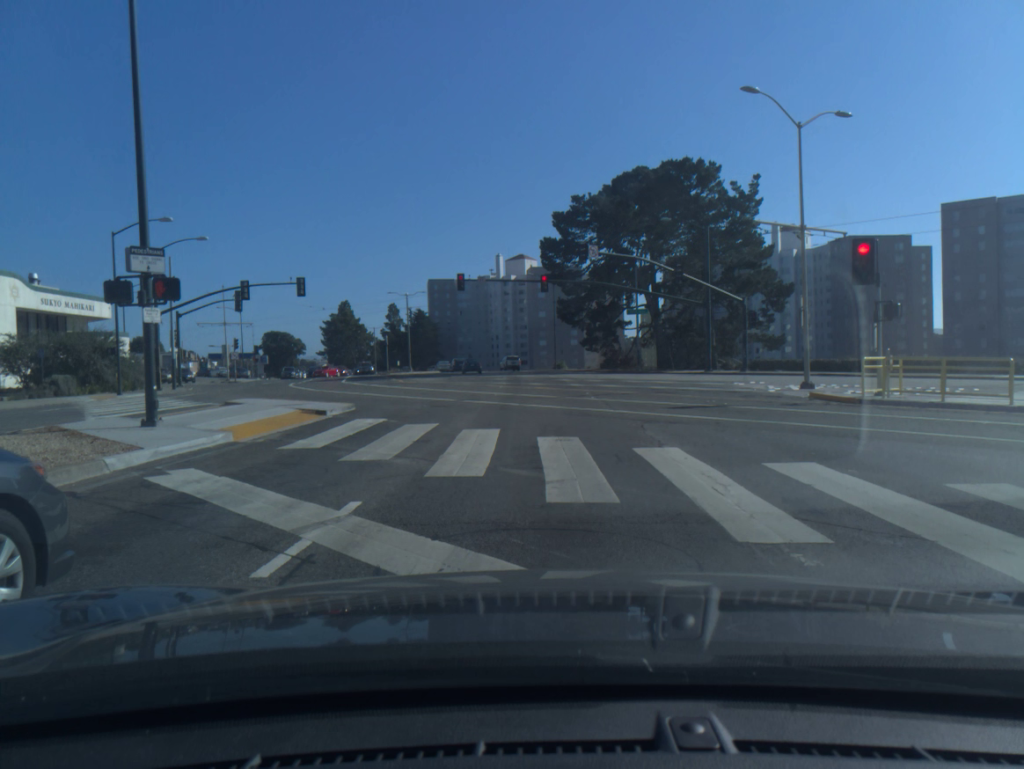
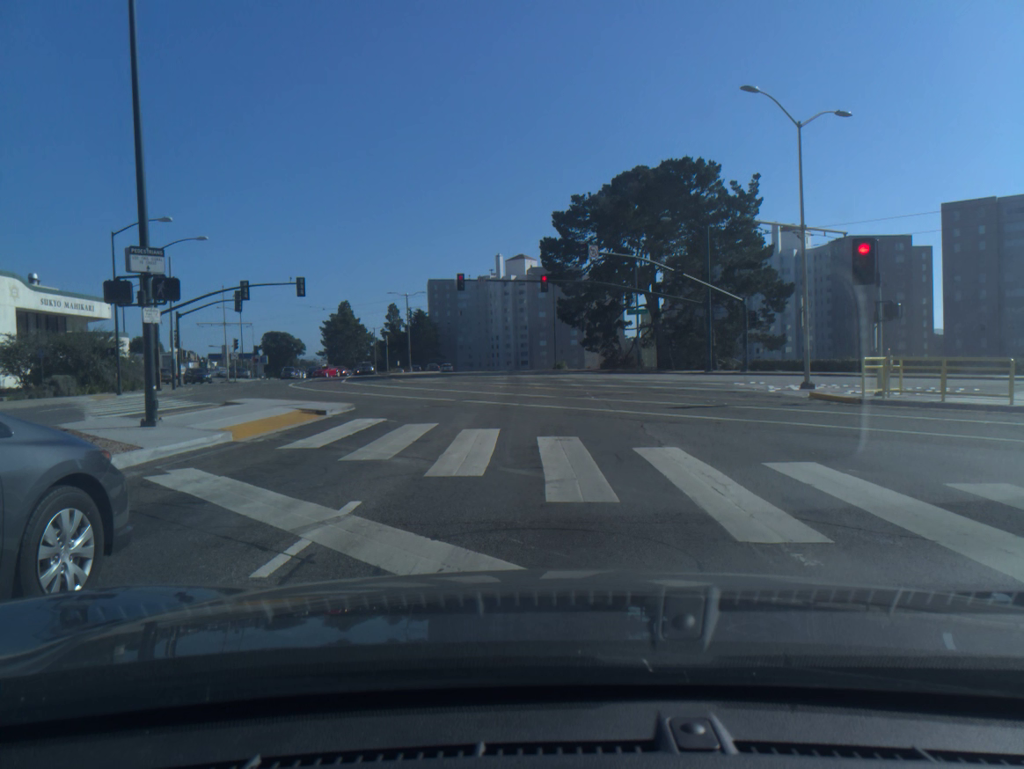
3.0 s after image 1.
(0.0, 0.0) m; 0°
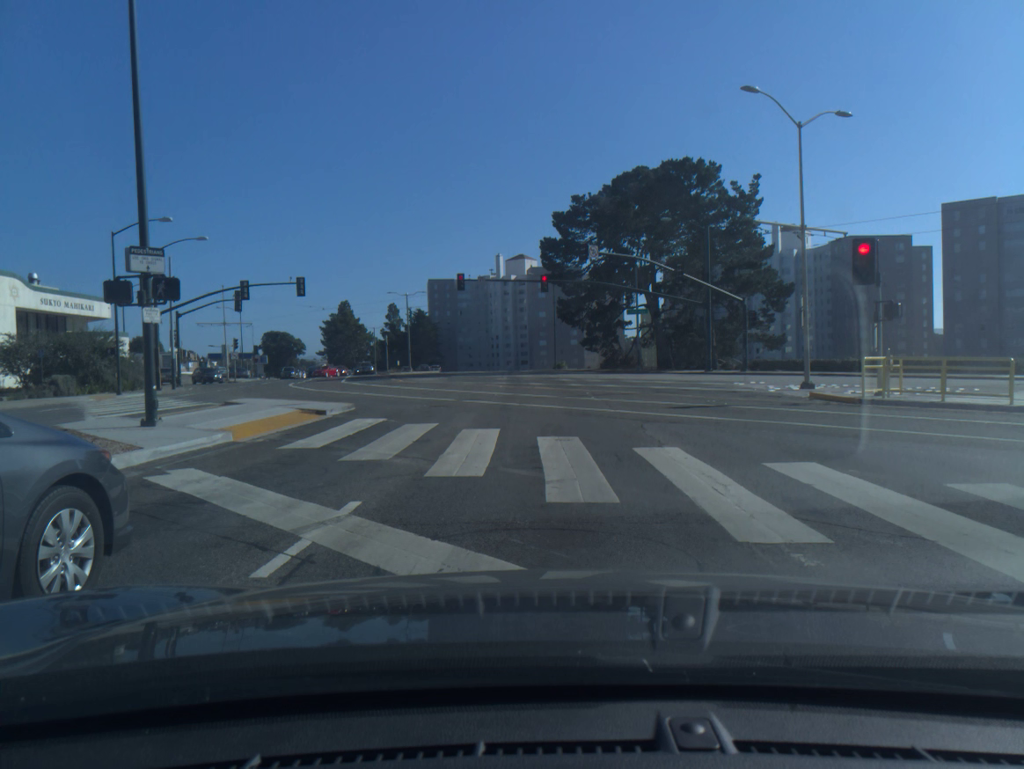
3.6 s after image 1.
(0.0, 0.0) m; 0°
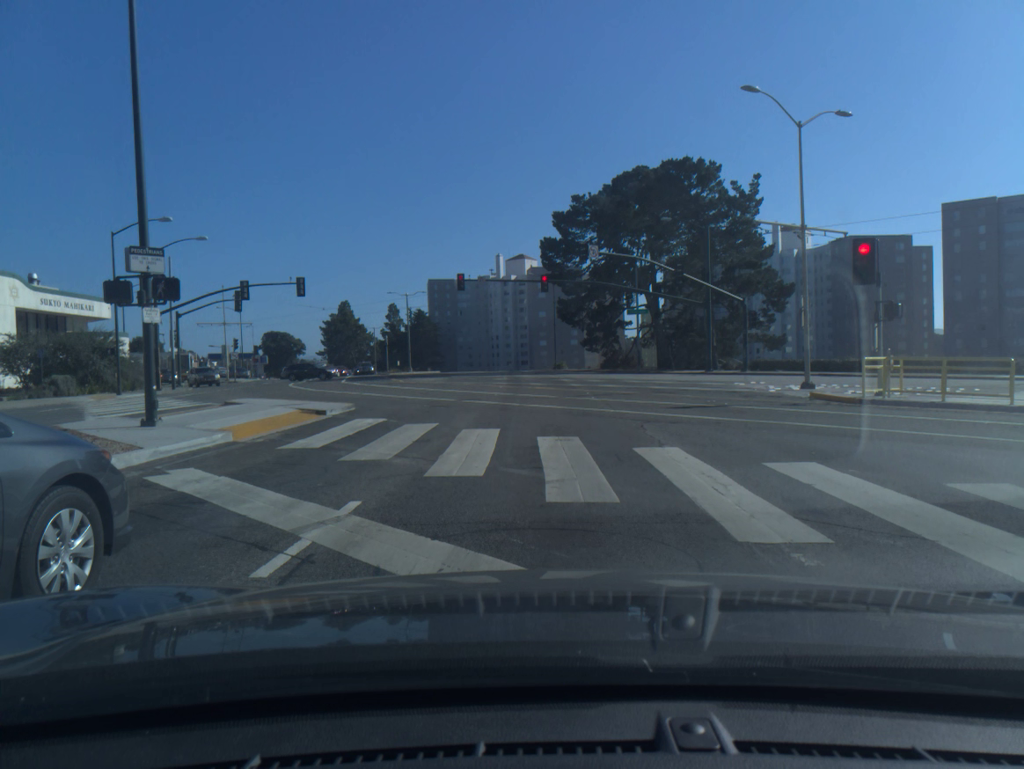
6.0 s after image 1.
(0.0, 0.0) m; 0°
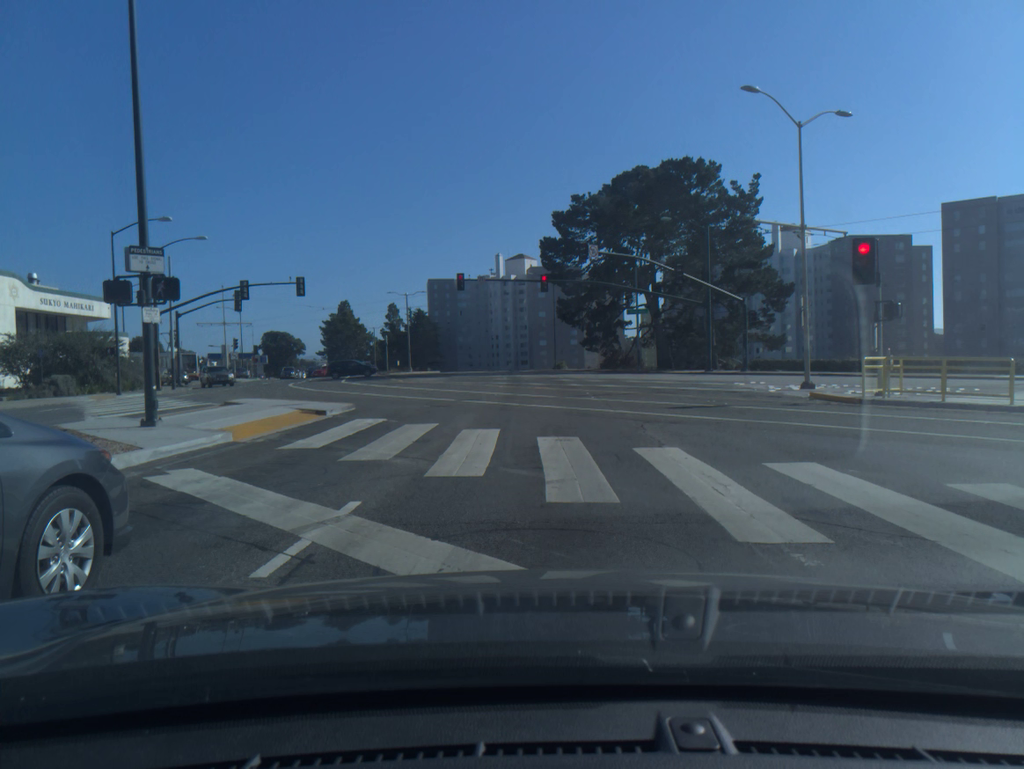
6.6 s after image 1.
(0.0, 0.0) m; 0°
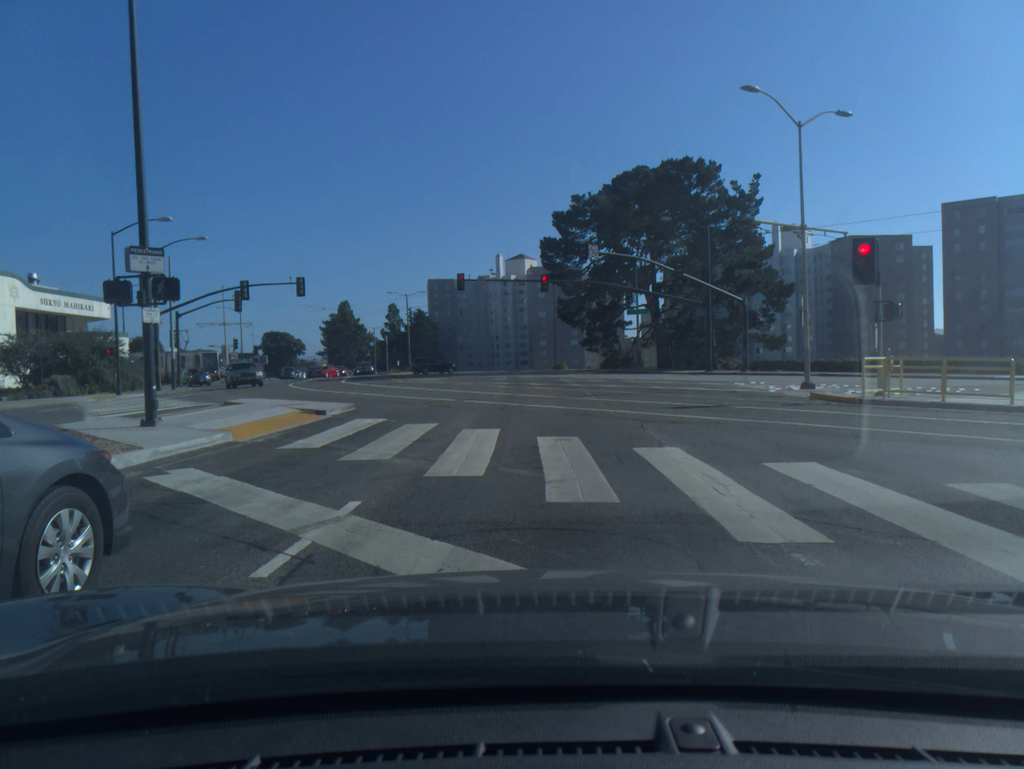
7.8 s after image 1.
(0.0, 0.0) m; 0°
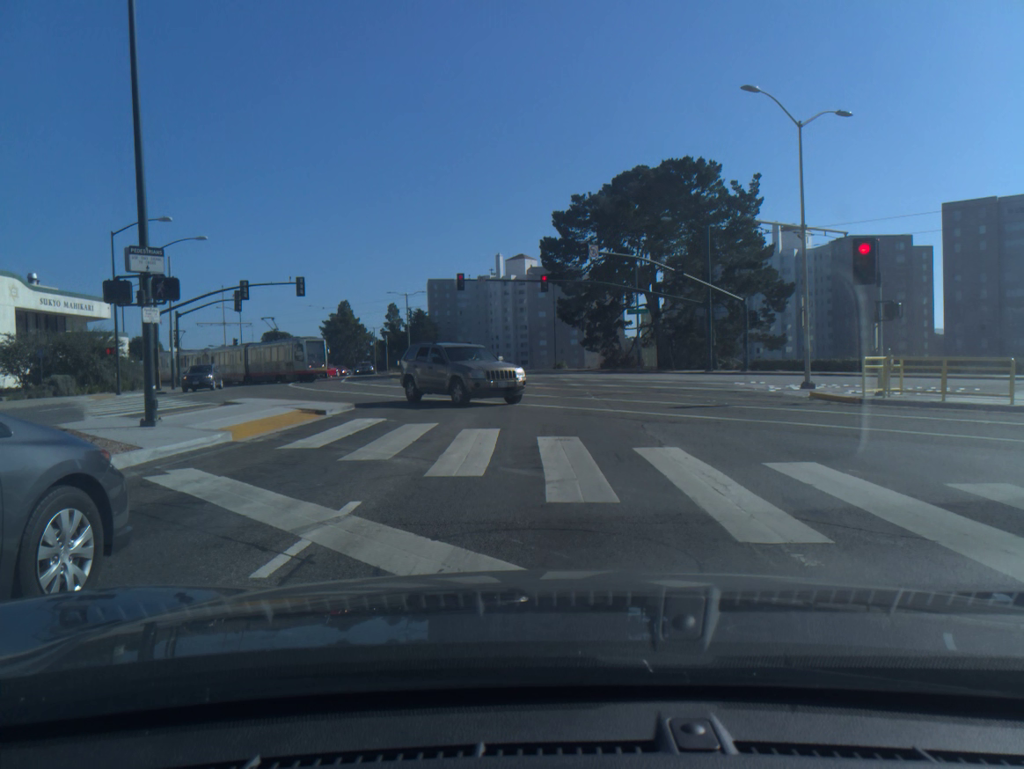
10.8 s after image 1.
(0.0, 0.0) m; 0°
